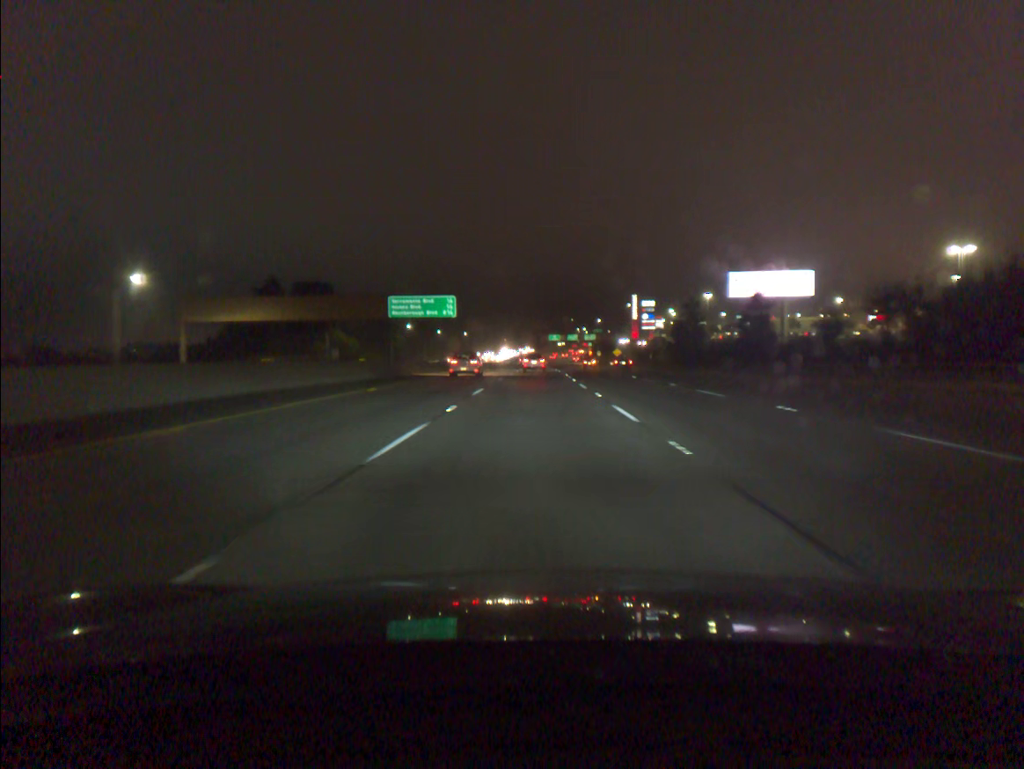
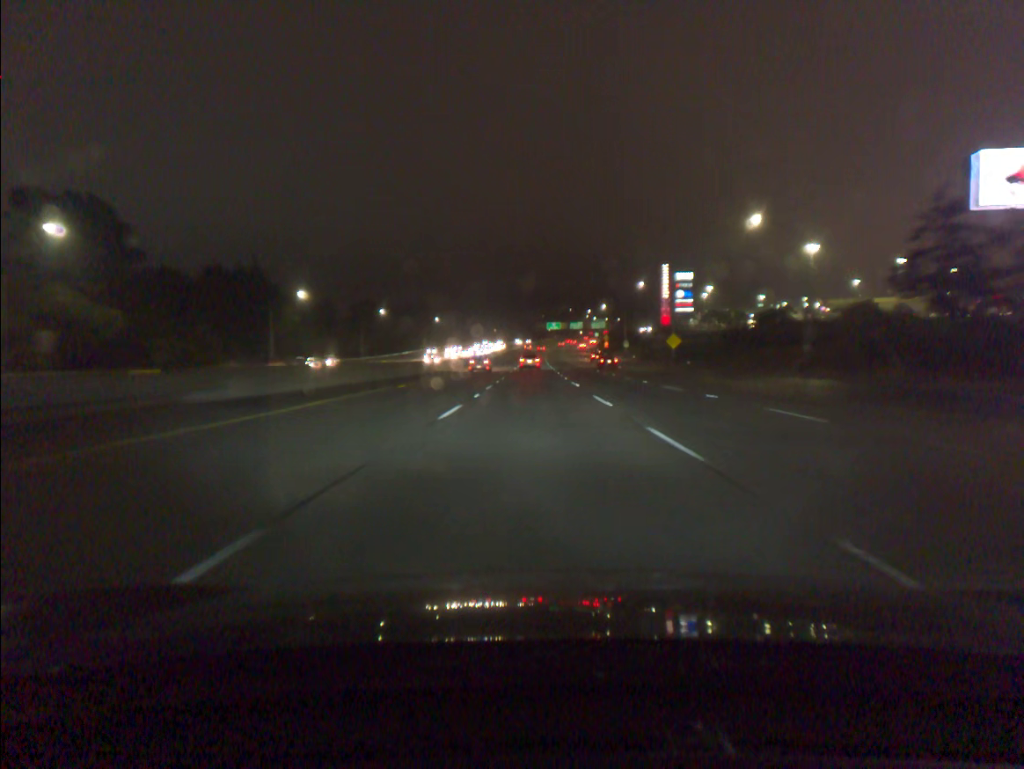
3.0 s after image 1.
(-0.2, +81.2) m; 0°
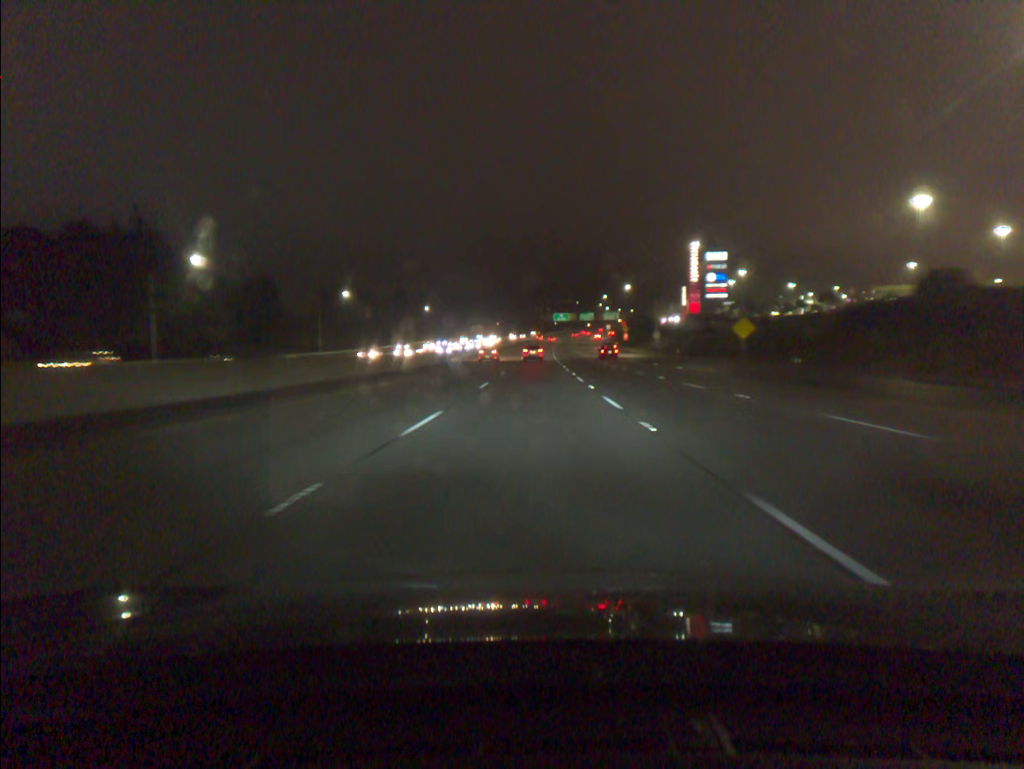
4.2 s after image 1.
(-0.1, +33.2) m; 0°
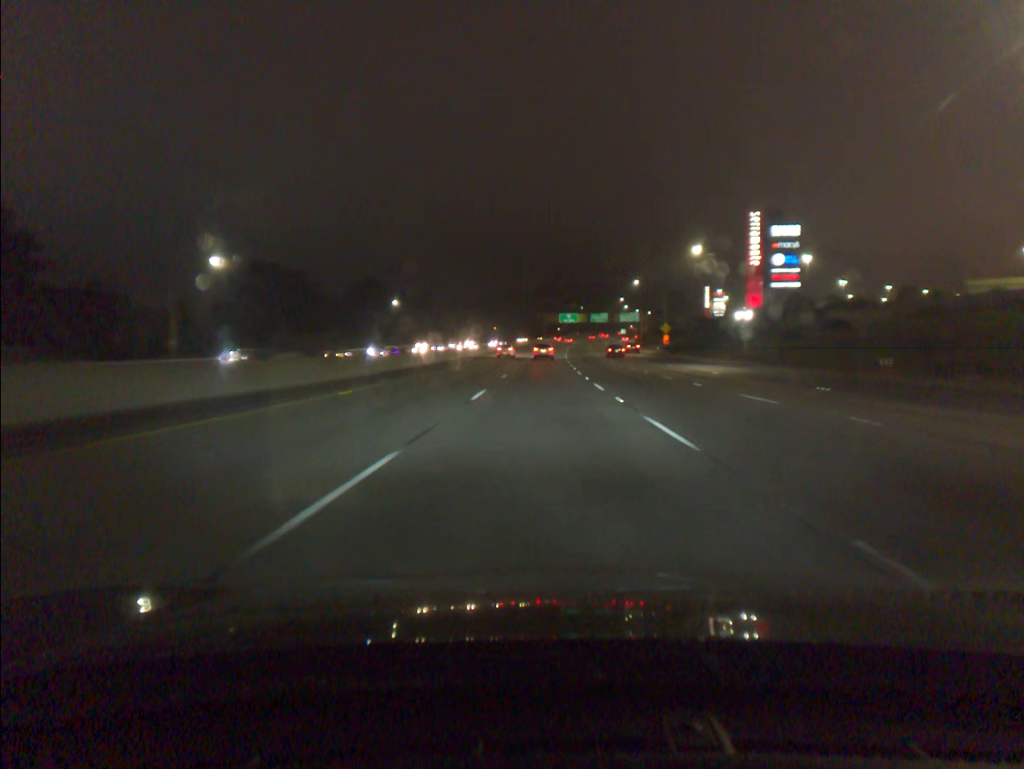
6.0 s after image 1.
(-0.3, +50.6) m; 0°
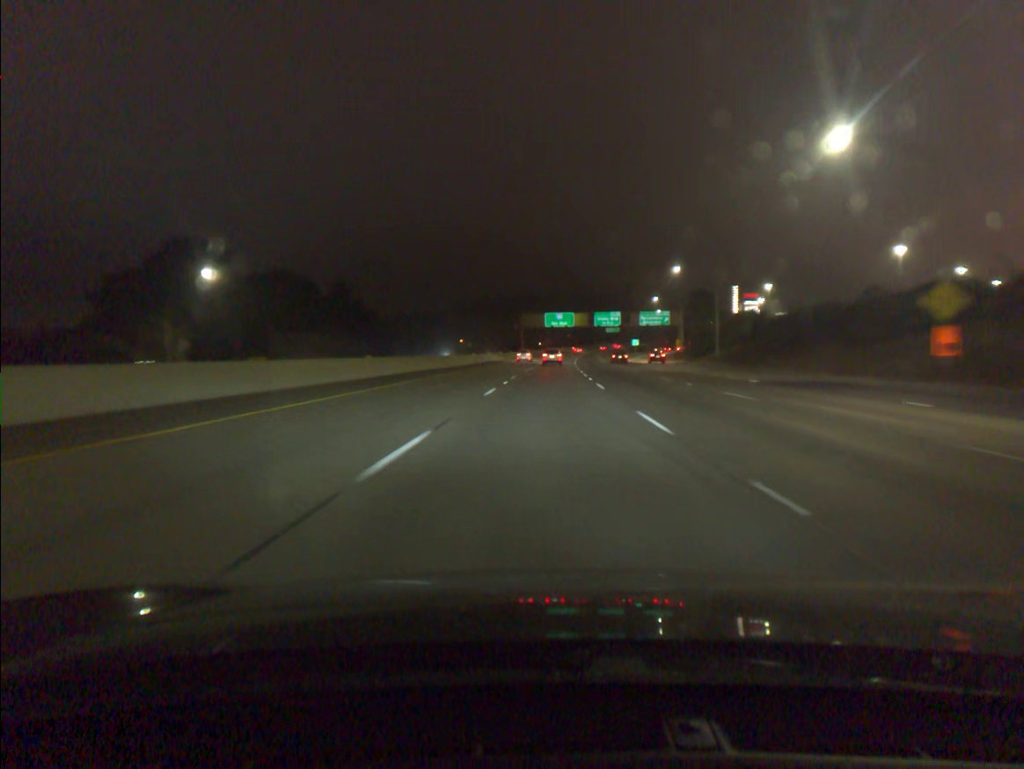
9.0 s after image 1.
(+1.0, +85.4) m; +1°
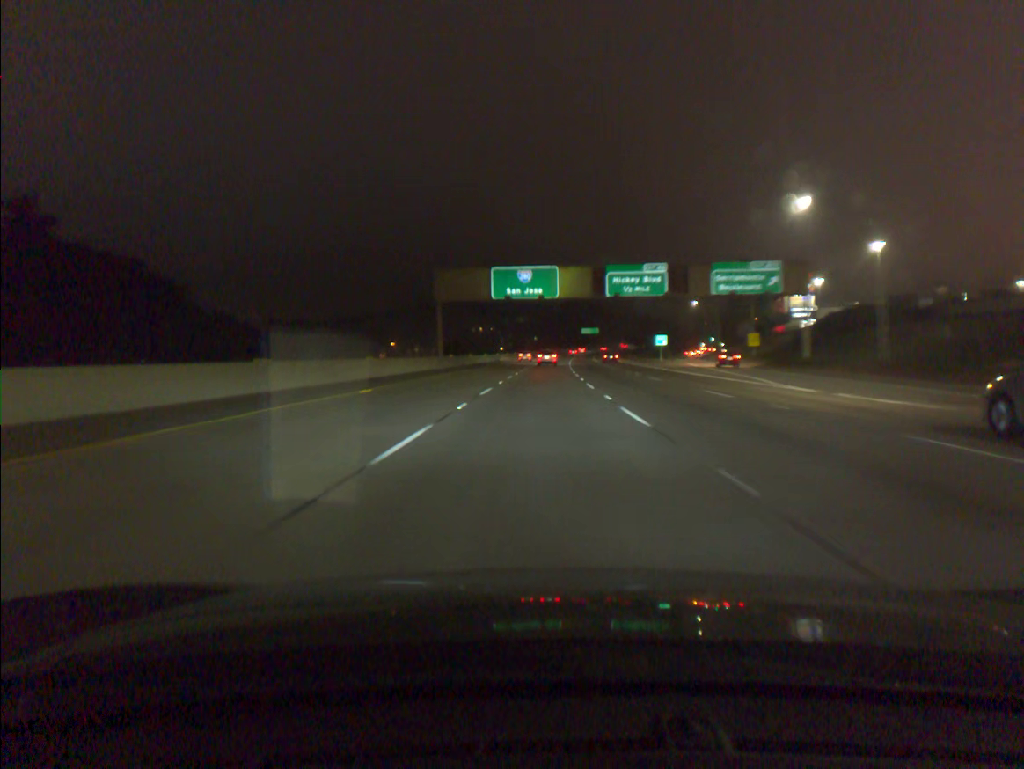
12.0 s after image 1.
(+2.2, +86.4) m; +3°
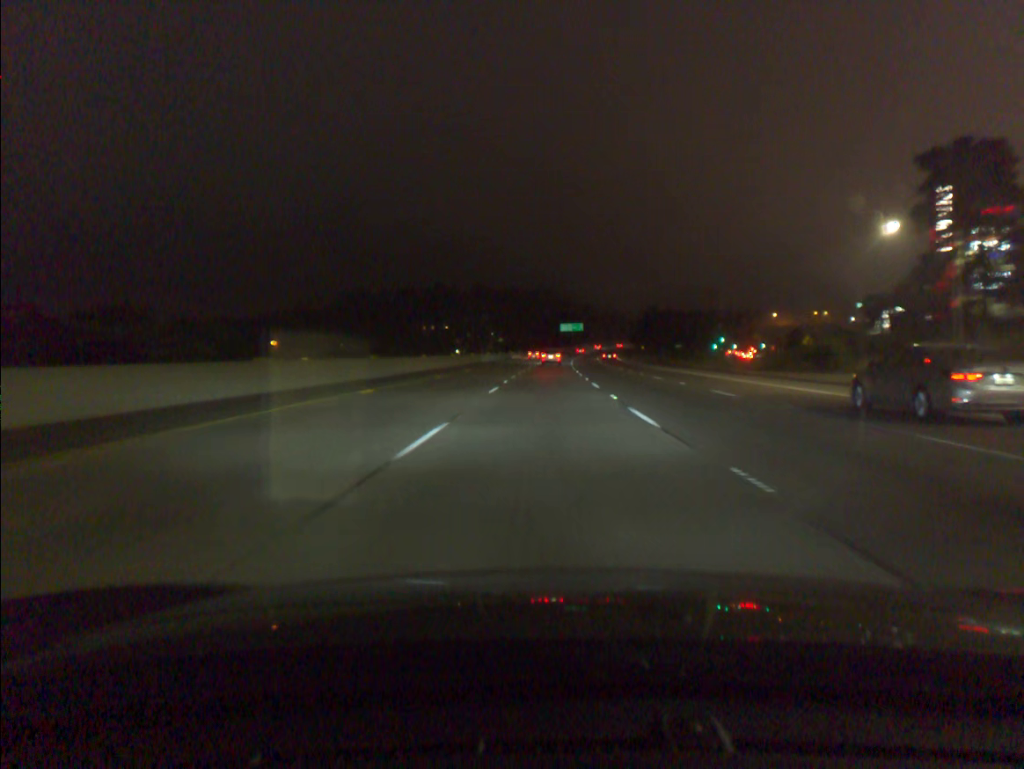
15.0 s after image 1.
(+1.4, +87.9) m; +2°
